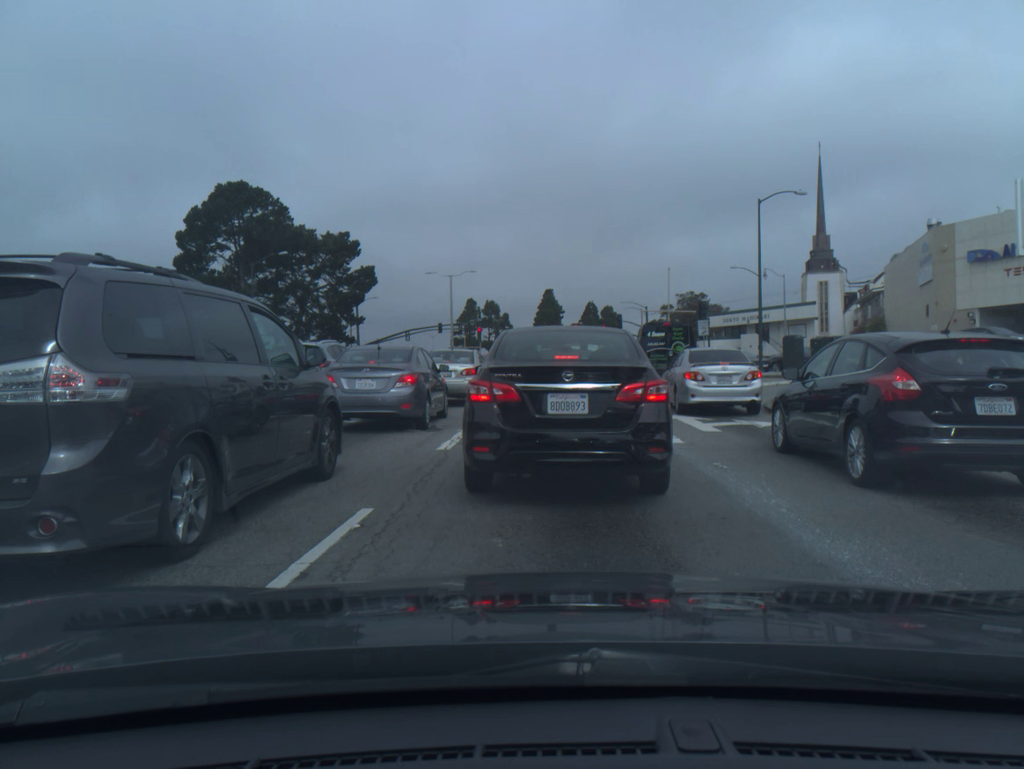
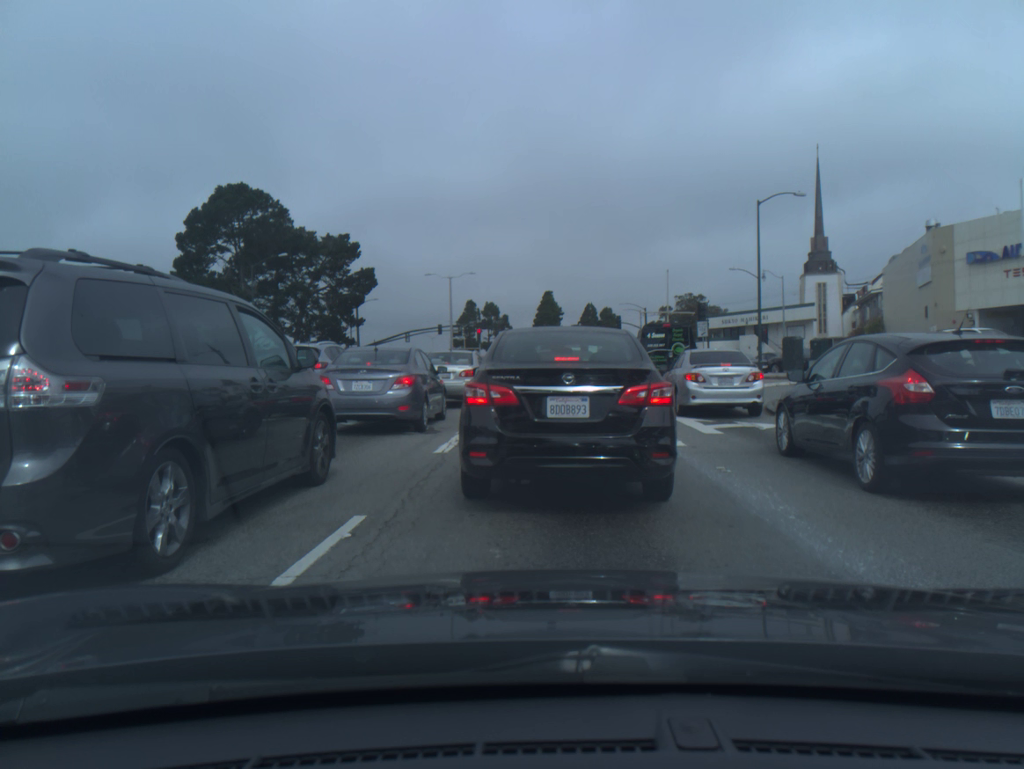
(0.0, +0.3) m; 0°
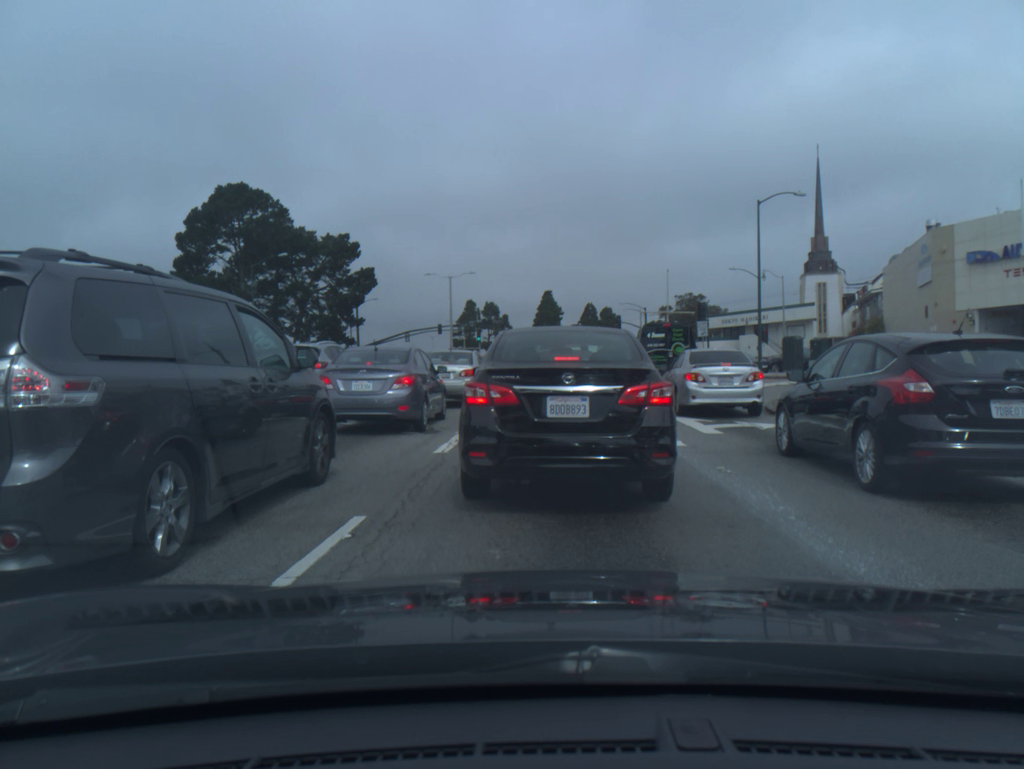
(0.0, 0.0) m; 0°
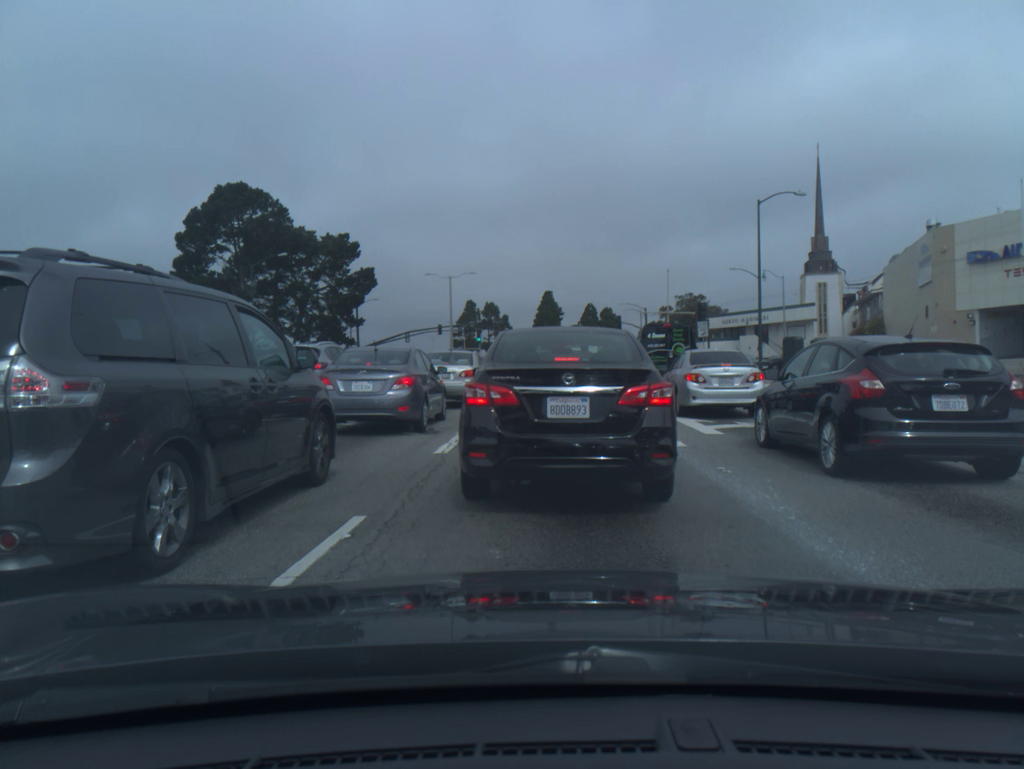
(0.0, 0.0) m; 0°
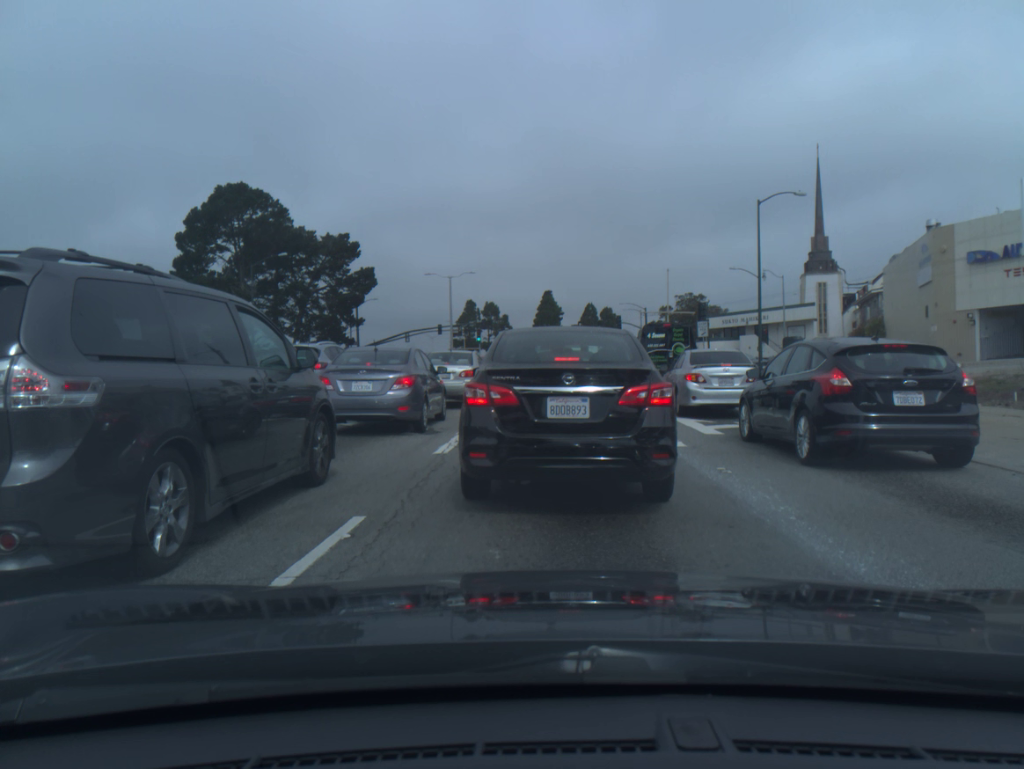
(0.0, 0.0) m; 0°
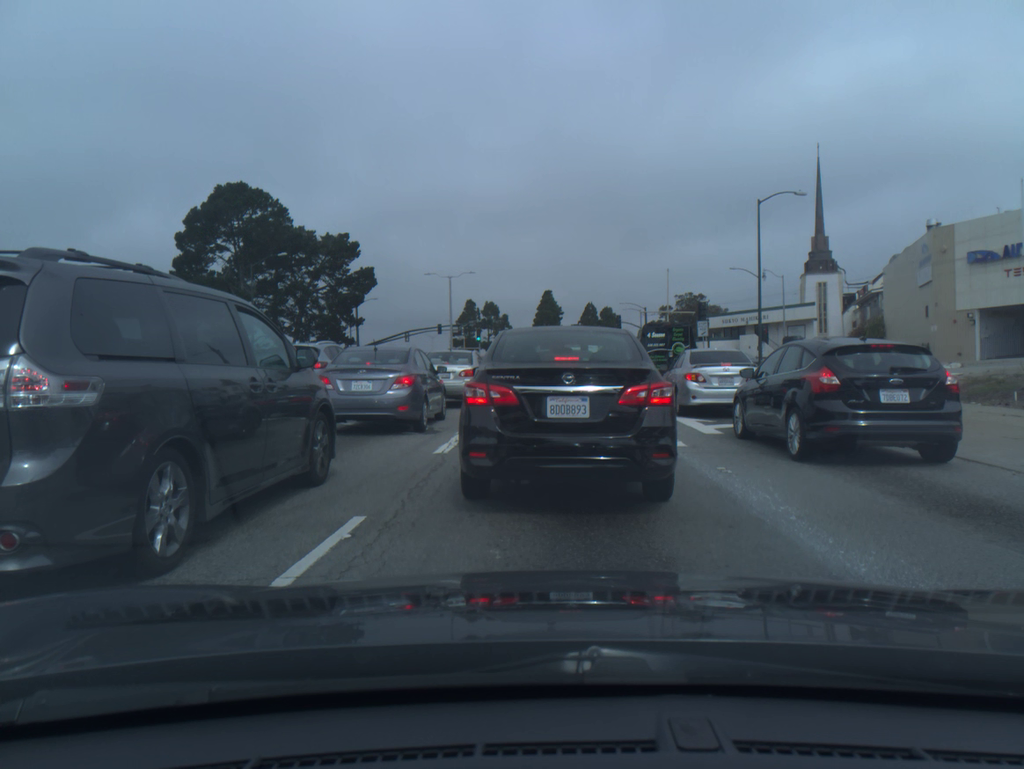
(0.0, 0.0) m; 0°
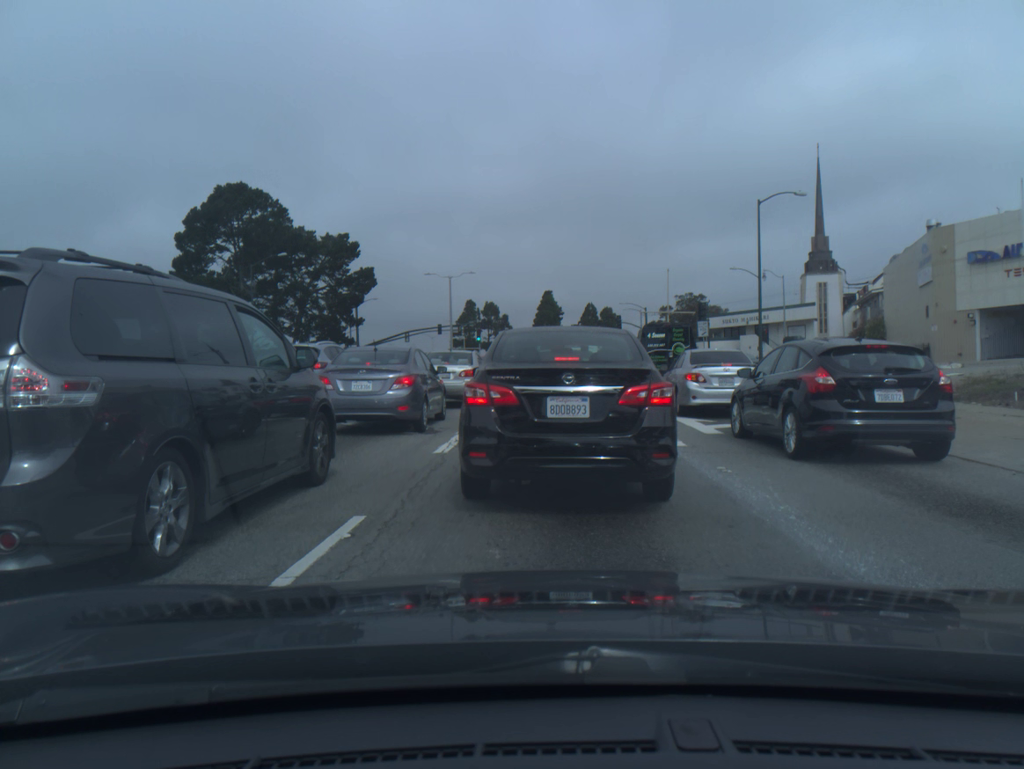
(0.0, 0.0) m; 0°
